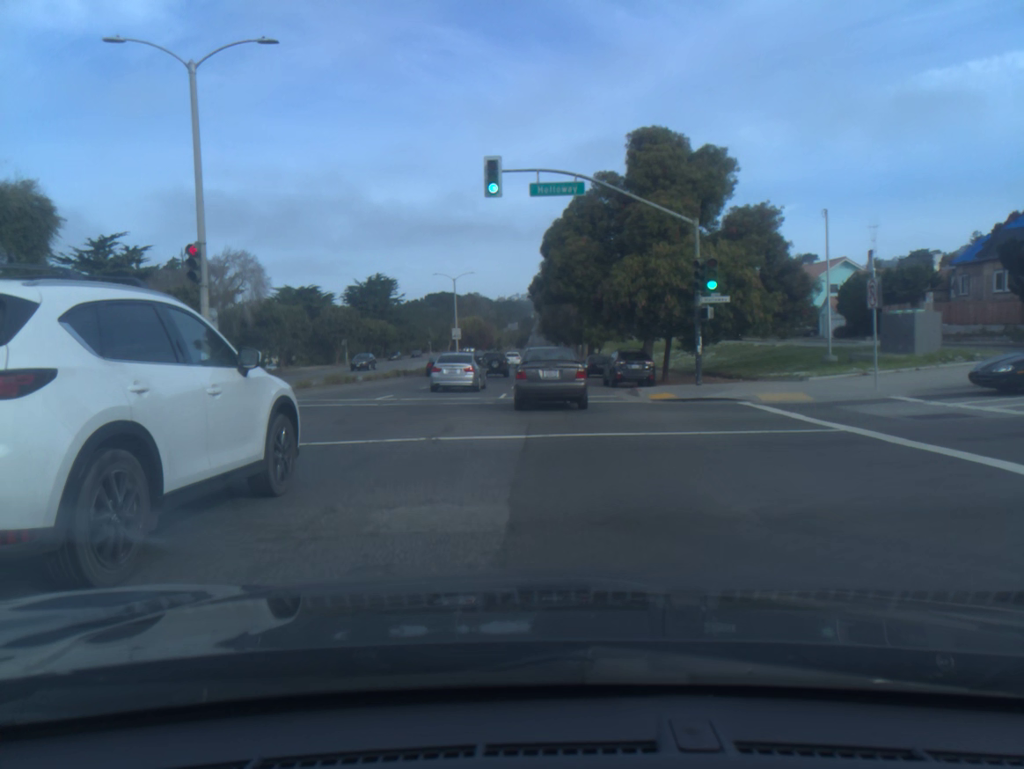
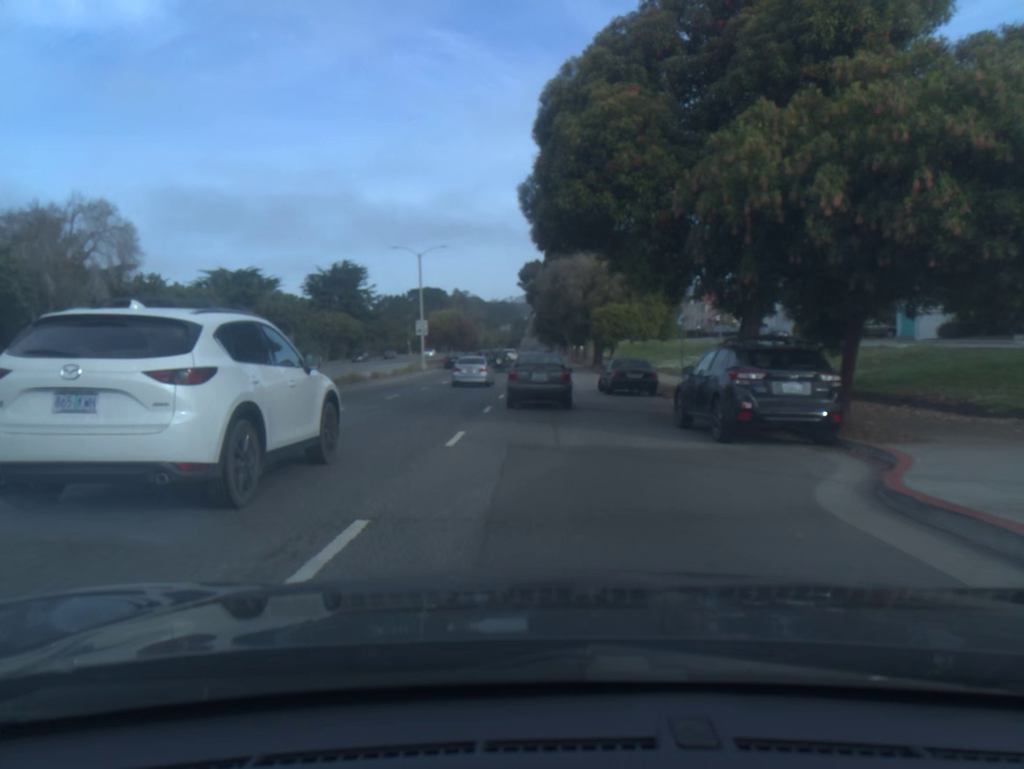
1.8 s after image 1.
(+0.1, +20.3) m; +1°
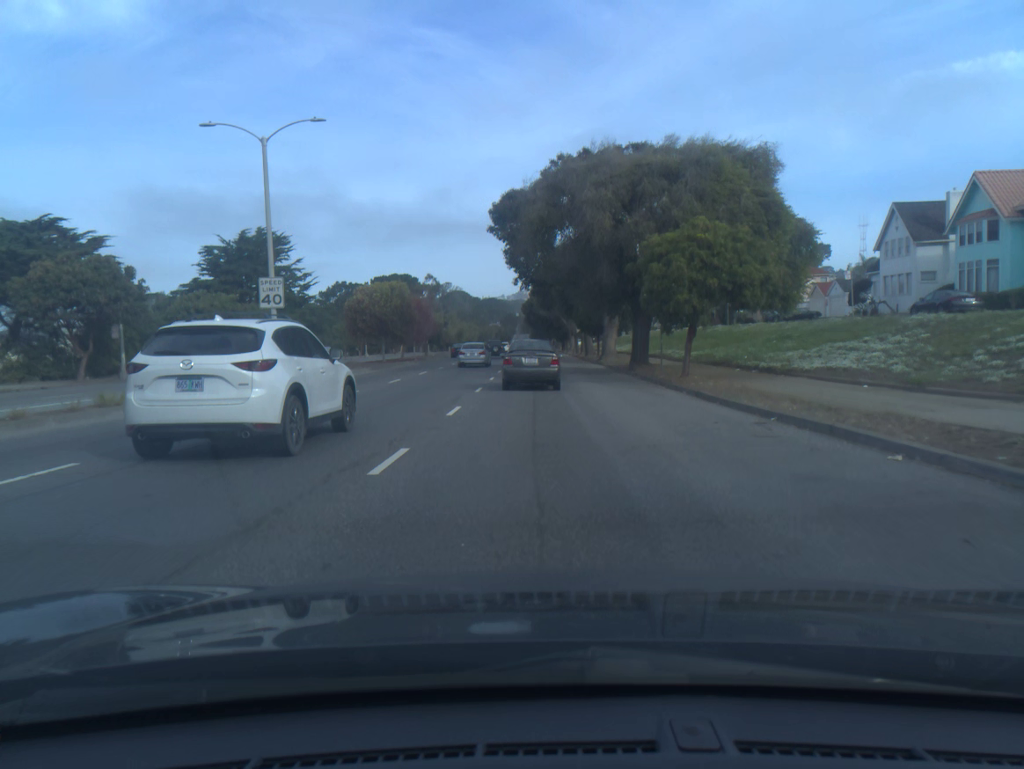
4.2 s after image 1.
(+0.2, +32.7) m; 0°
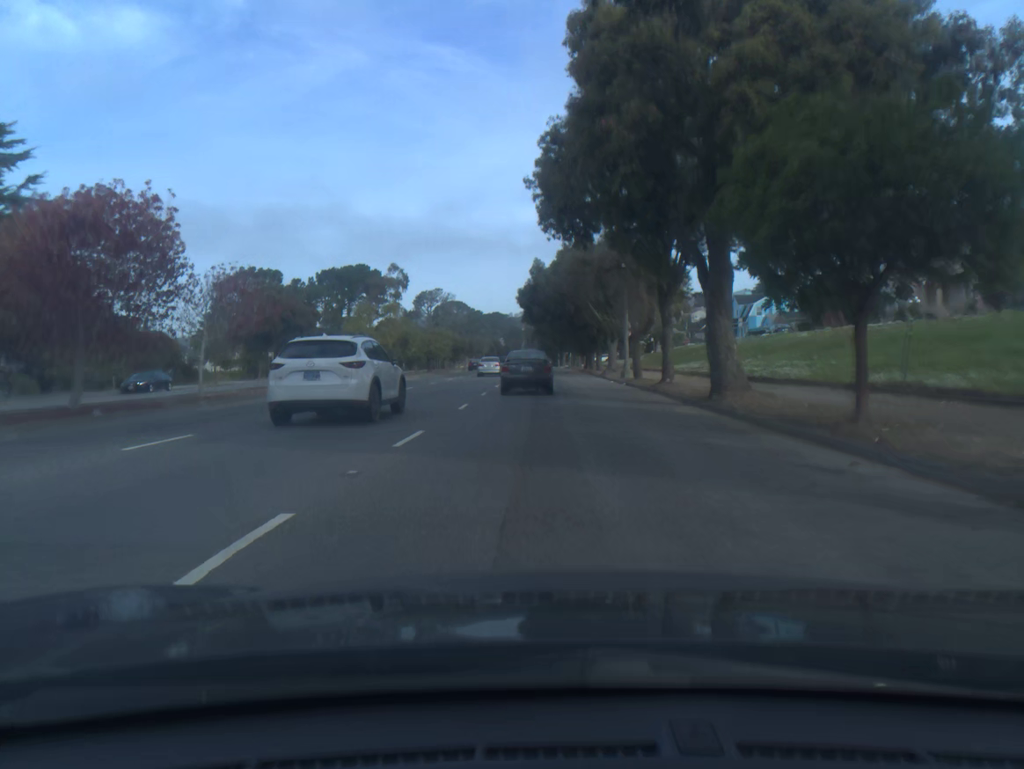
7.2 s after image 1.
(-0.3, +47.9) m; -1°
